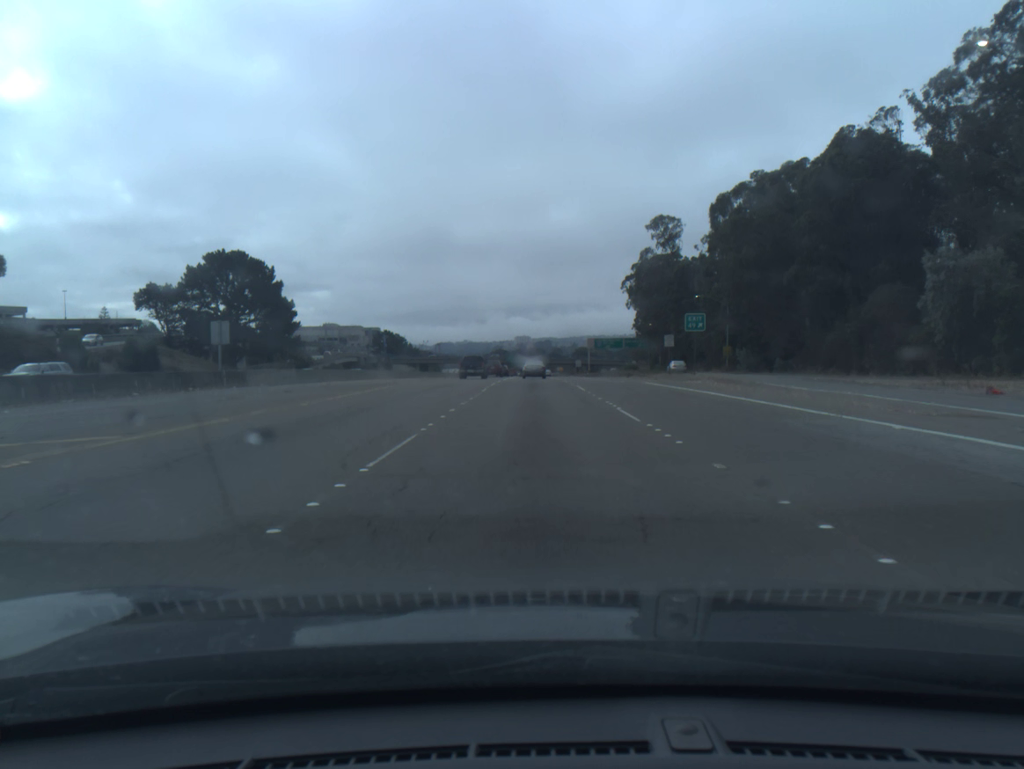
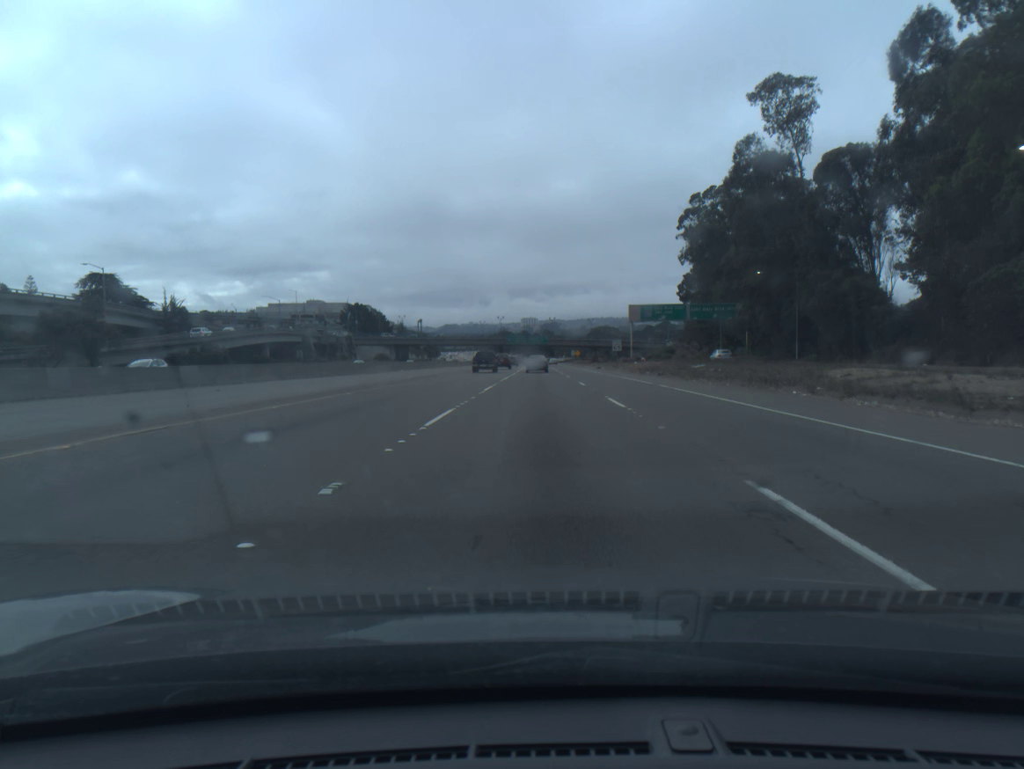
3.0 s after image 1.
(-0.5, +69.5) m; -1°
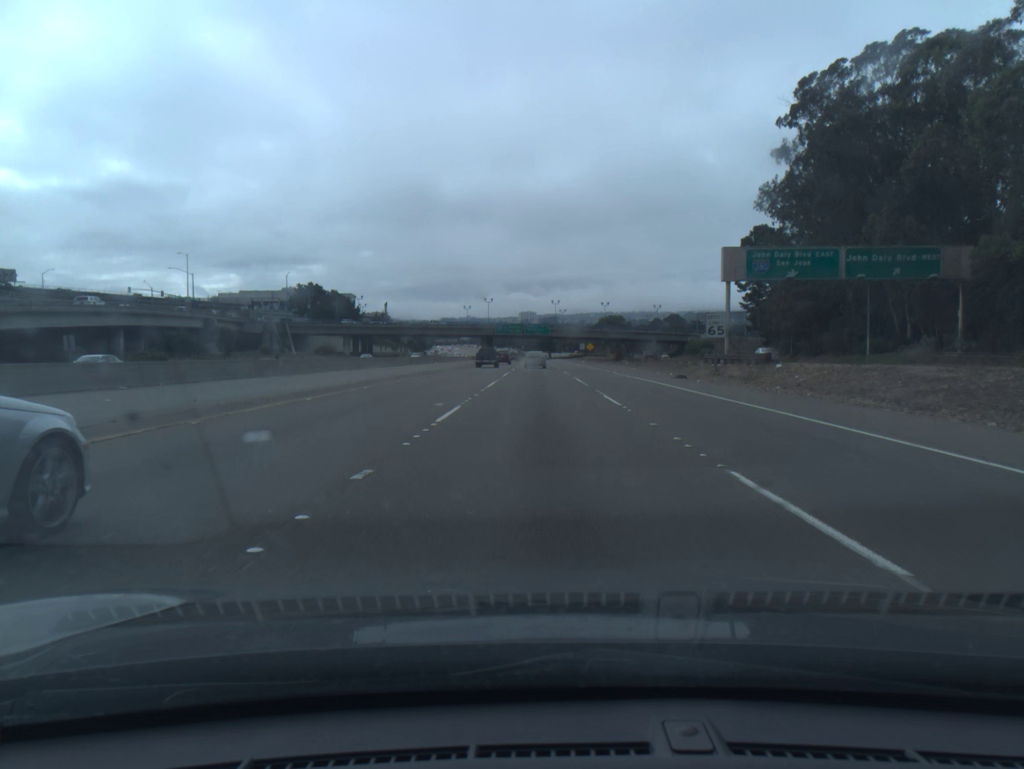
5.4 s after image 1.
(+0.1, +57.9) m; 0°
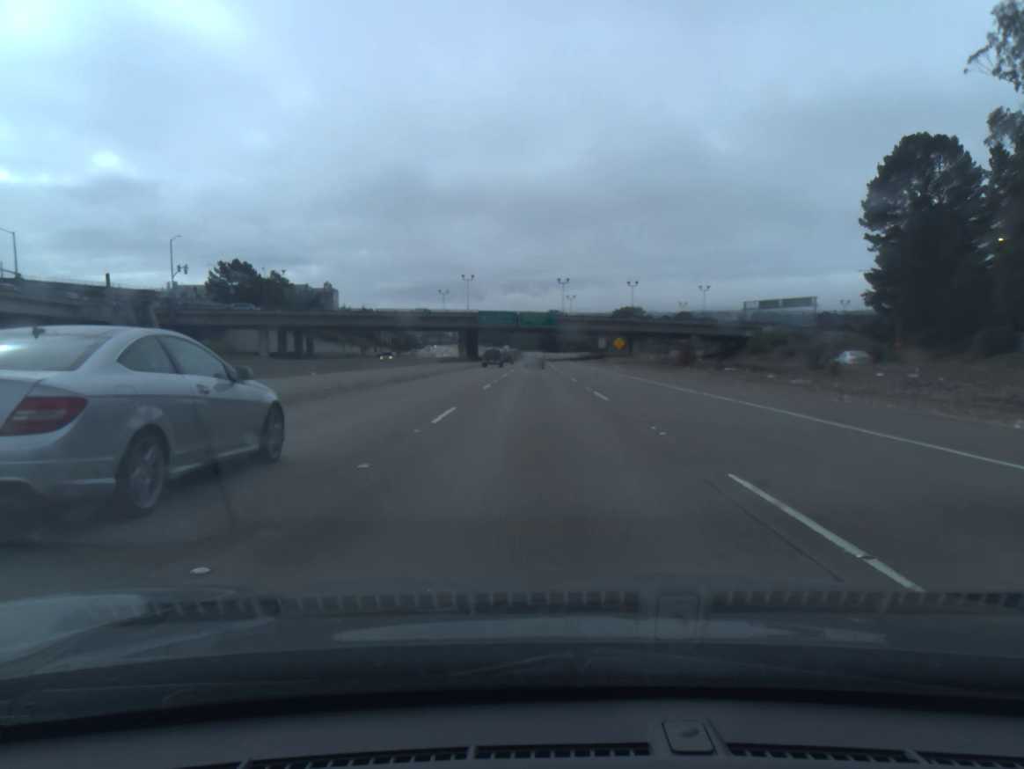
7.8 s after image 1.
(+0.1, +59.4) m; 0°
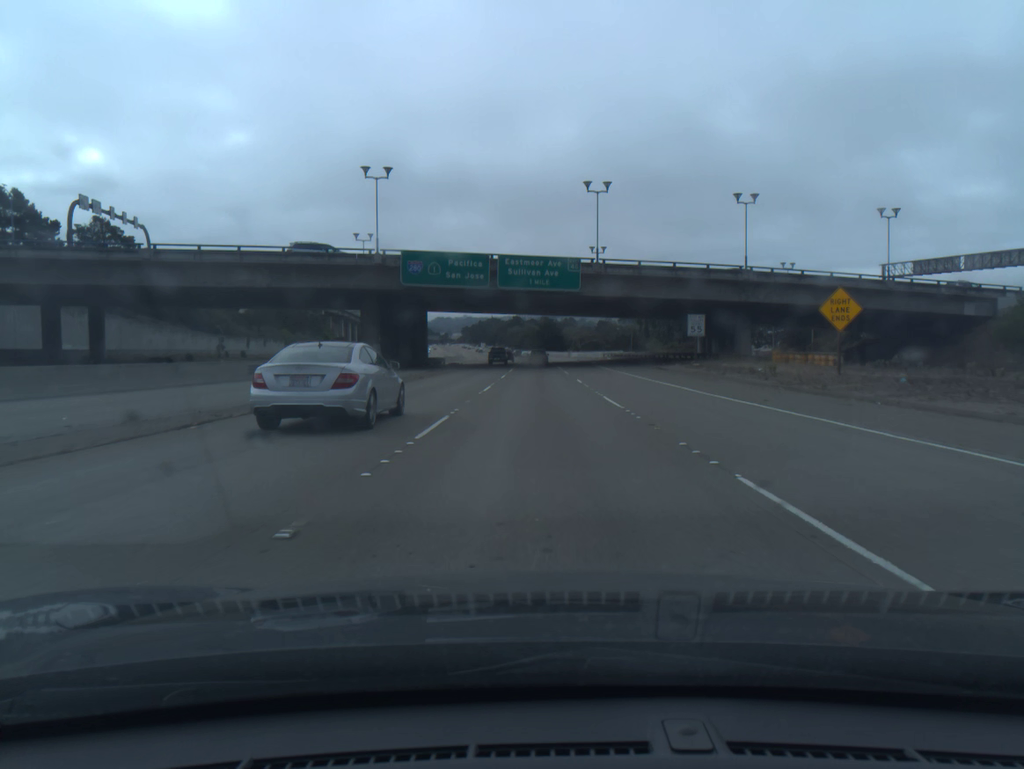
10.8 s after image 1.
(0.0, +76.8) m; 0°
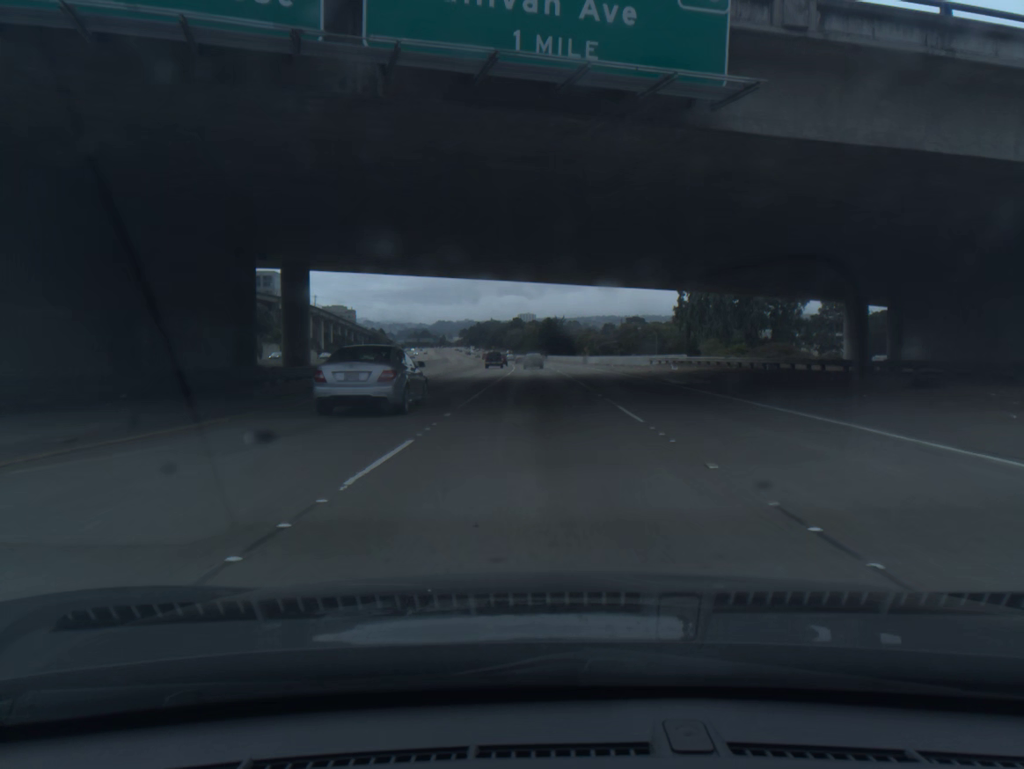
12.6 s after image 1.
(0.0, +47.7) m; 0°
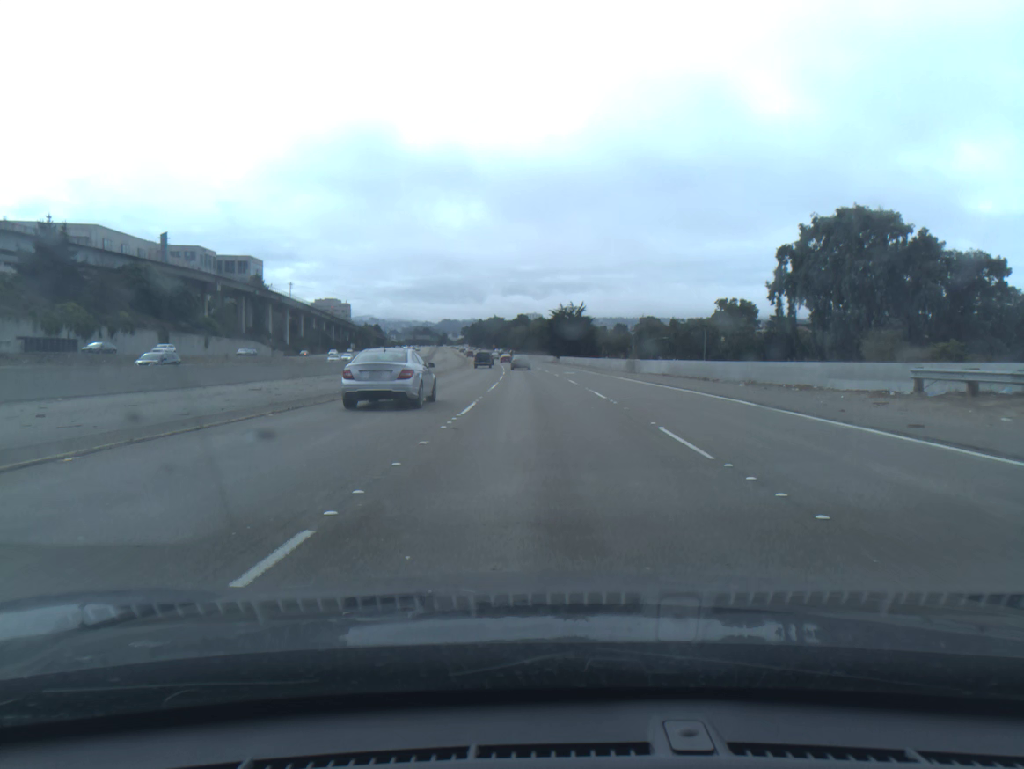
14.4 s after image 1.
(-0.2, +48.5) m; 0°
